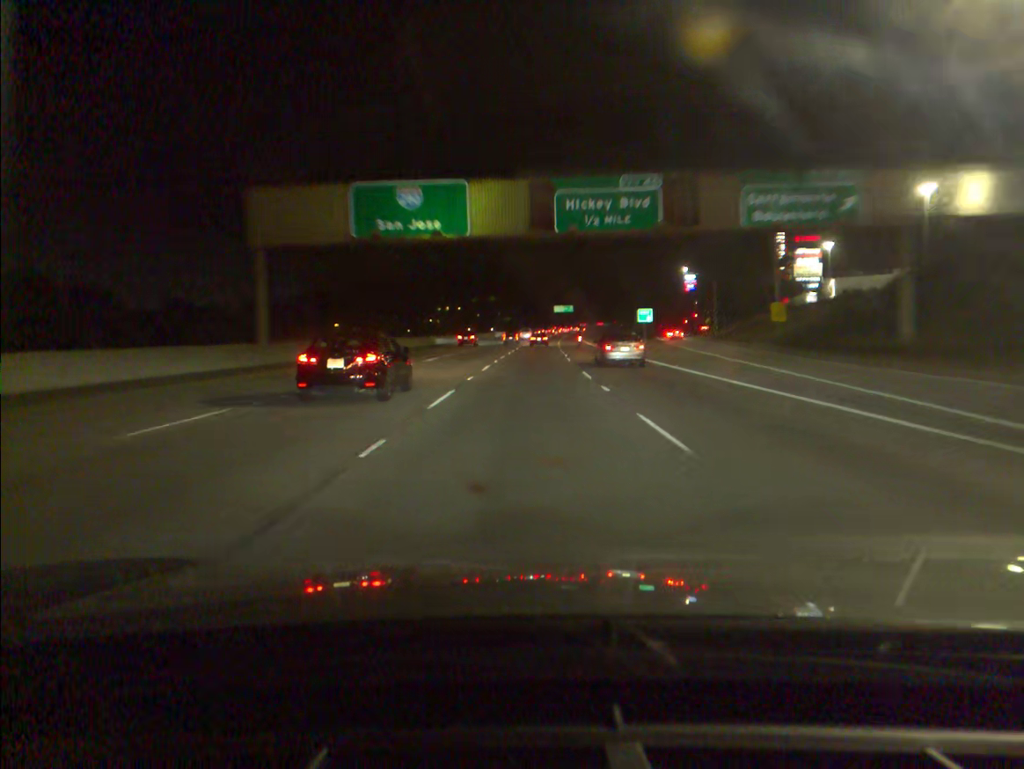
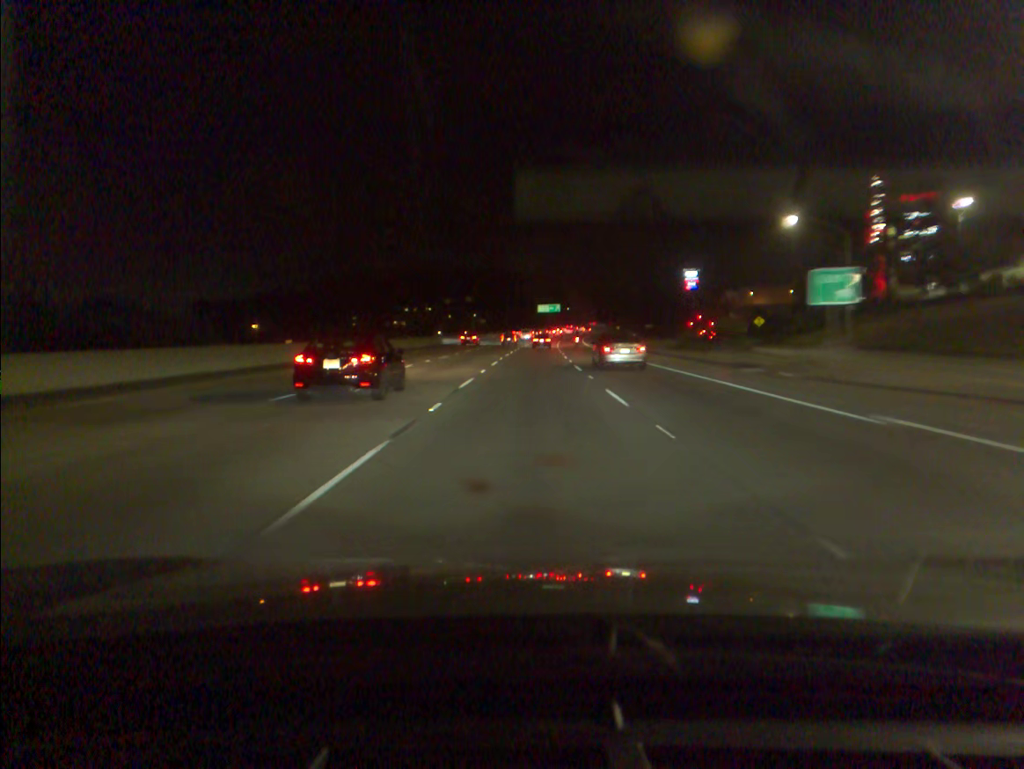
(+0.7, +52.6) m; +1°
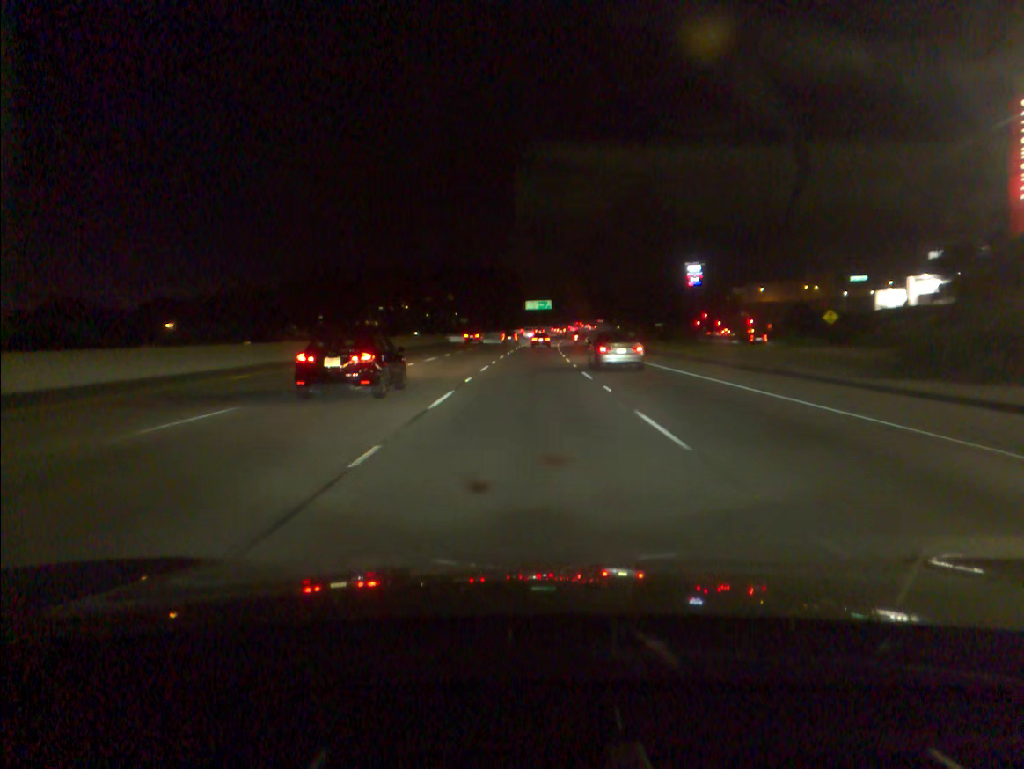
(+0.3, +35.2) m; +1°
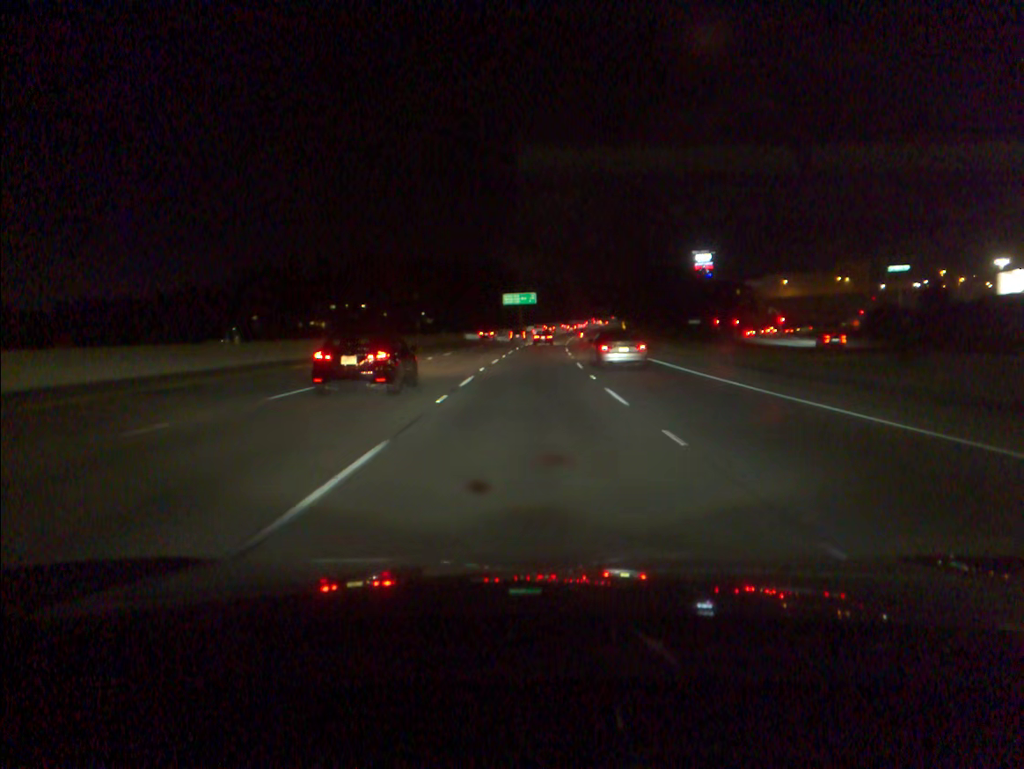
(+0.6, +52.8) m; +1°
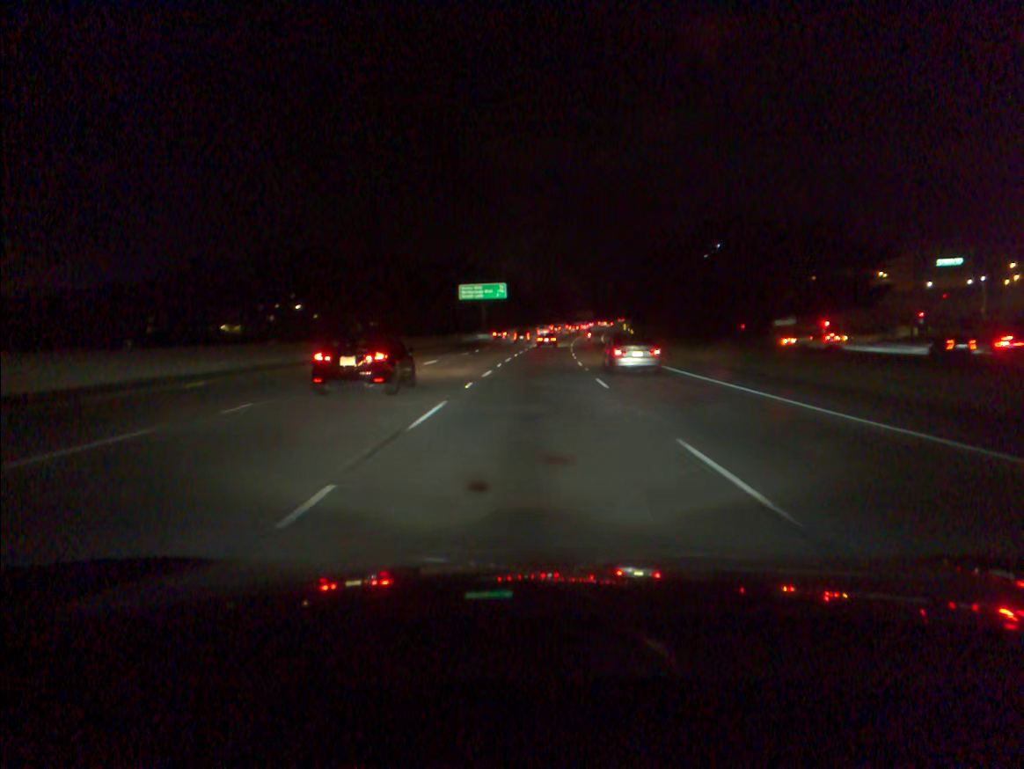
(+0.9, +52.8) m; +2°
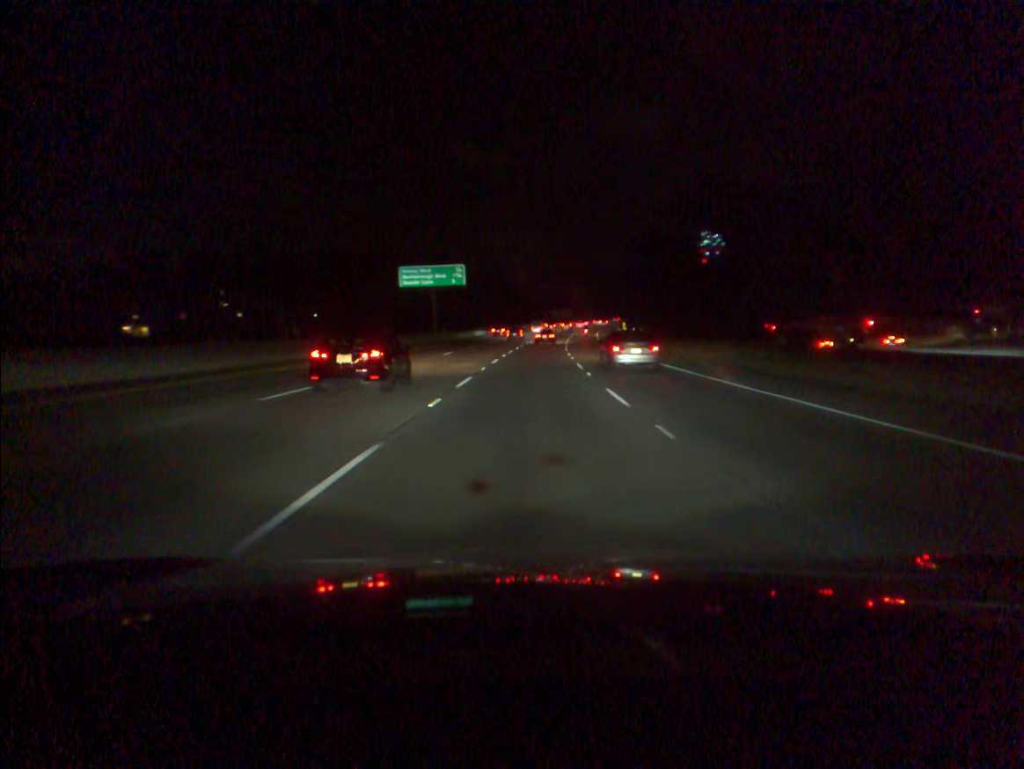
(+0.5, +35.2) m; +2°
